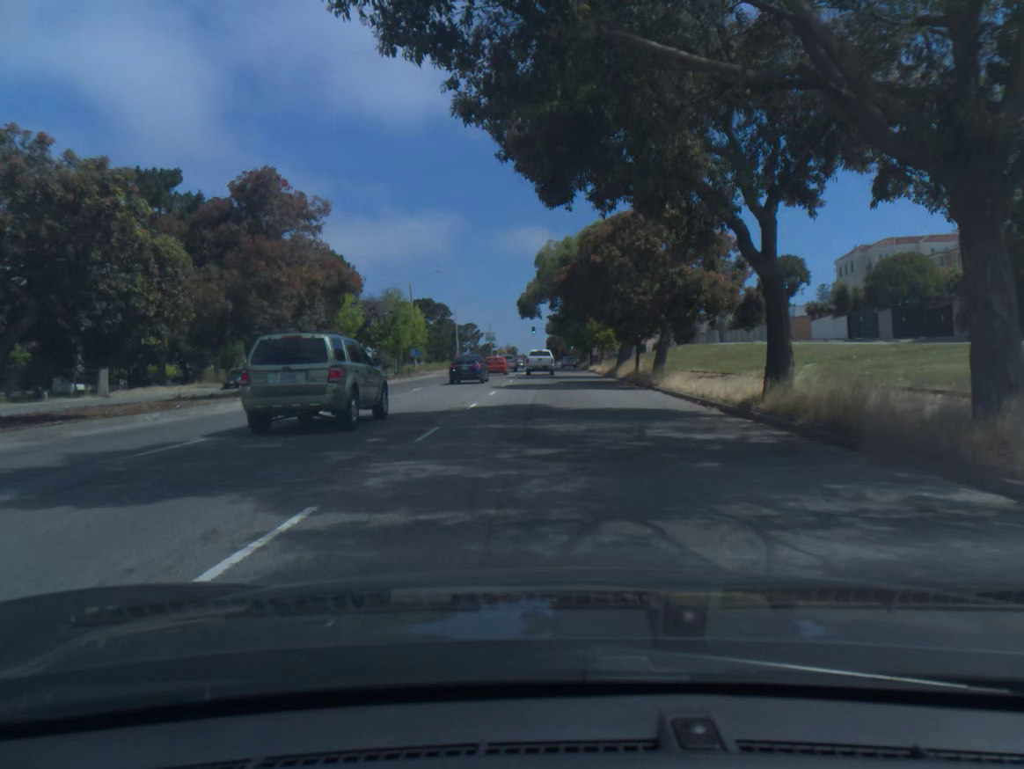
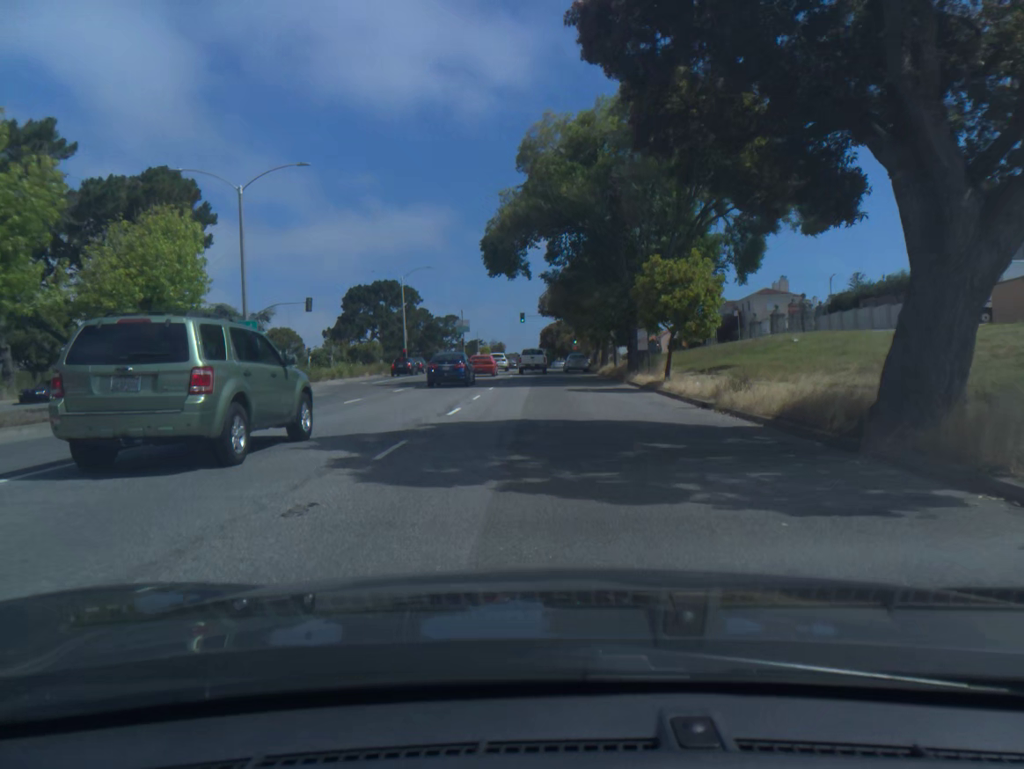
(+0.2, +38.7) m; +1°
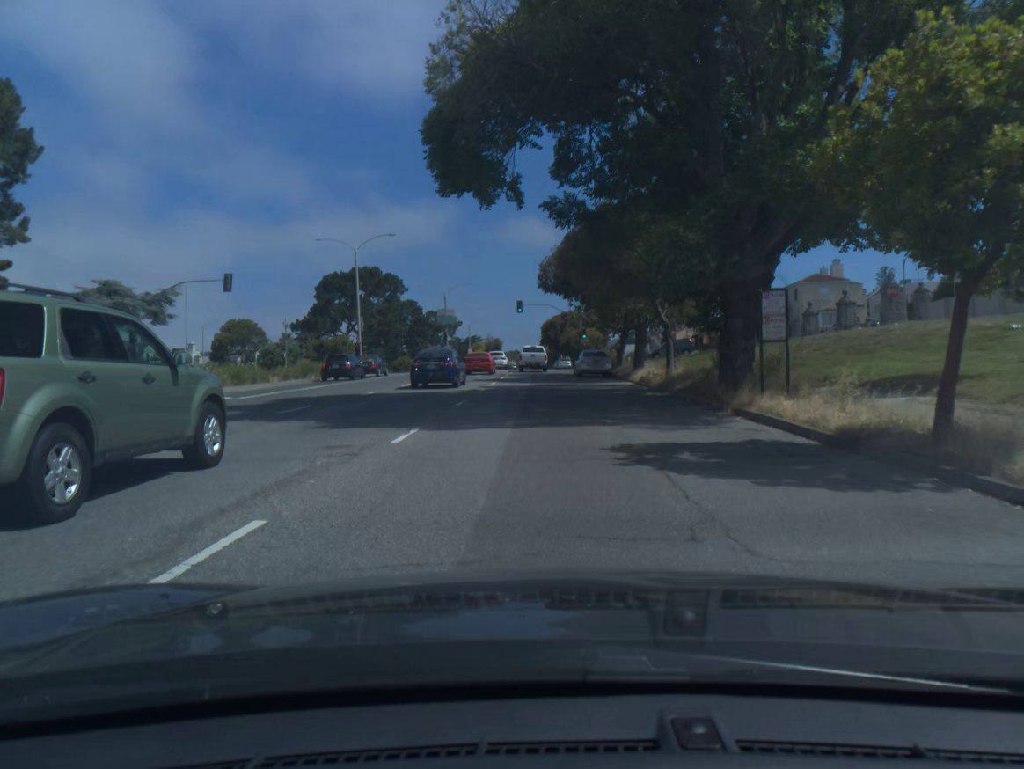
(0.0, +19.4) m; 0°
